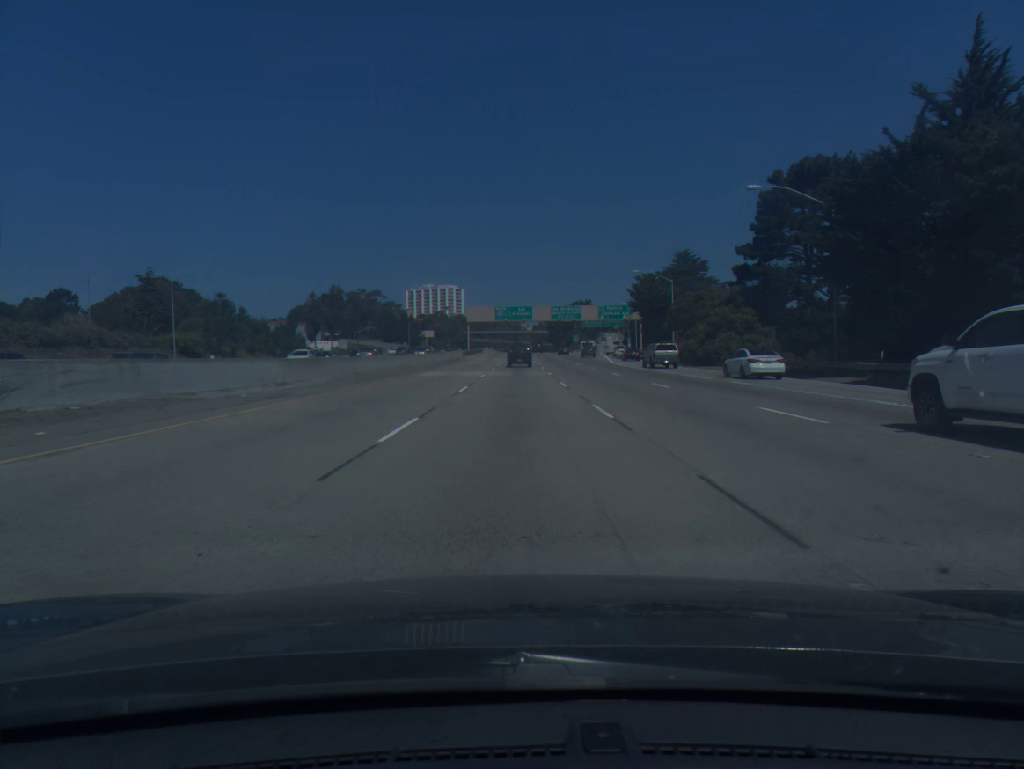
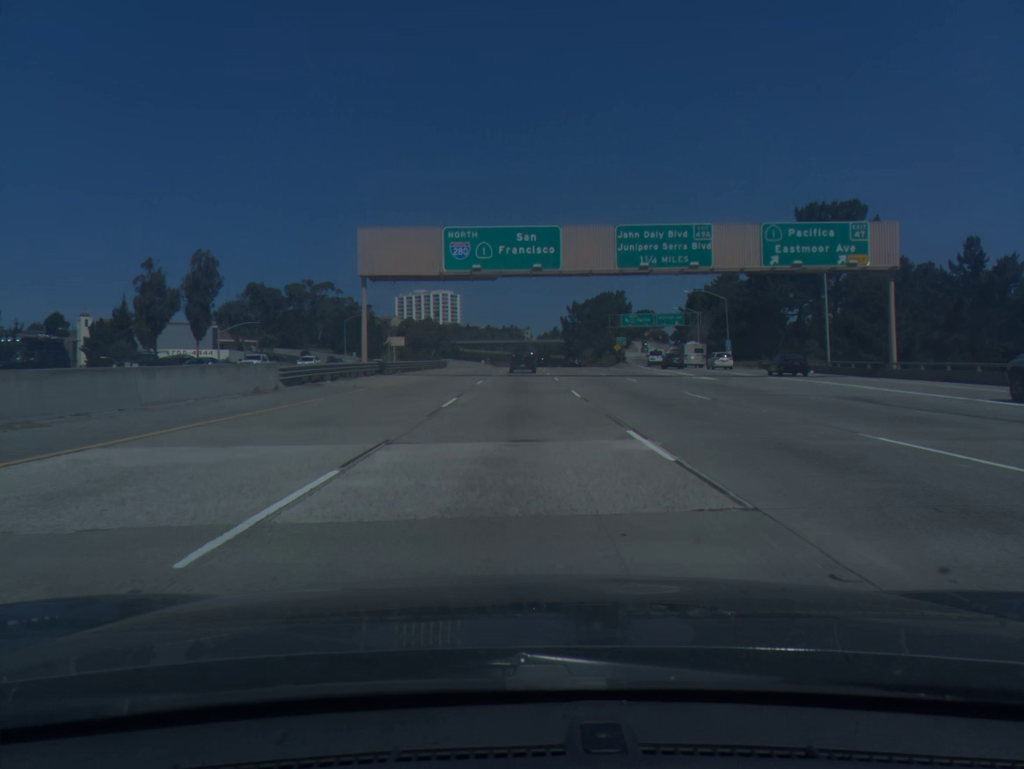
(+0.1, +93.6) m; 0°
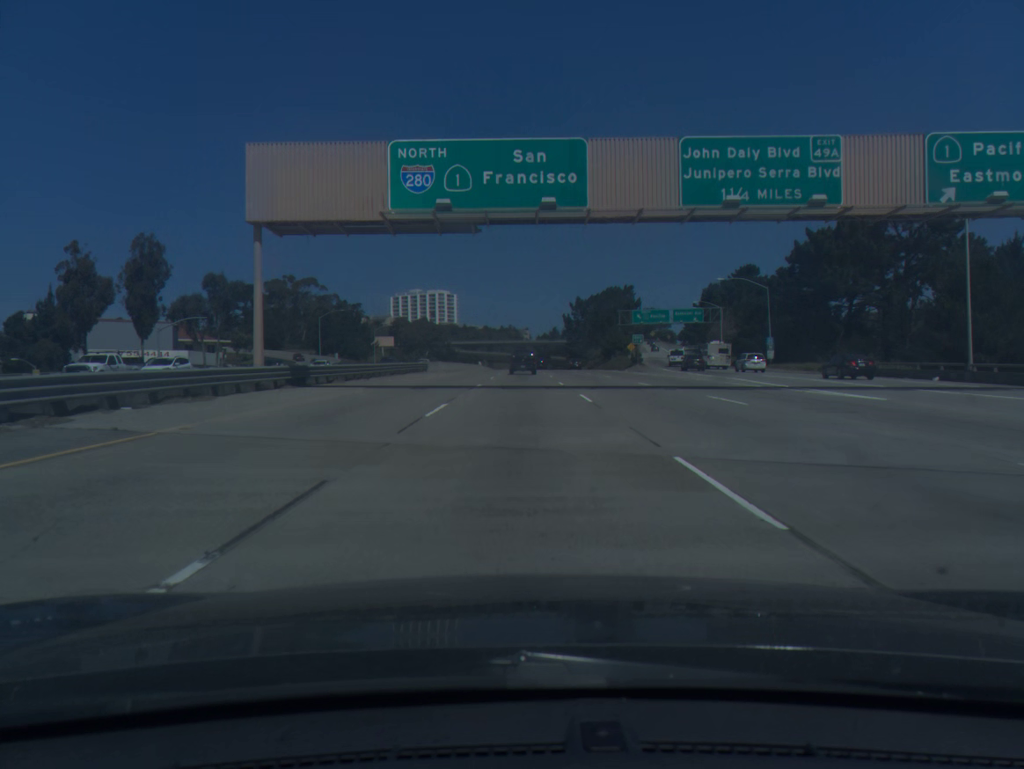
(0.0, +18.2) m; 0°
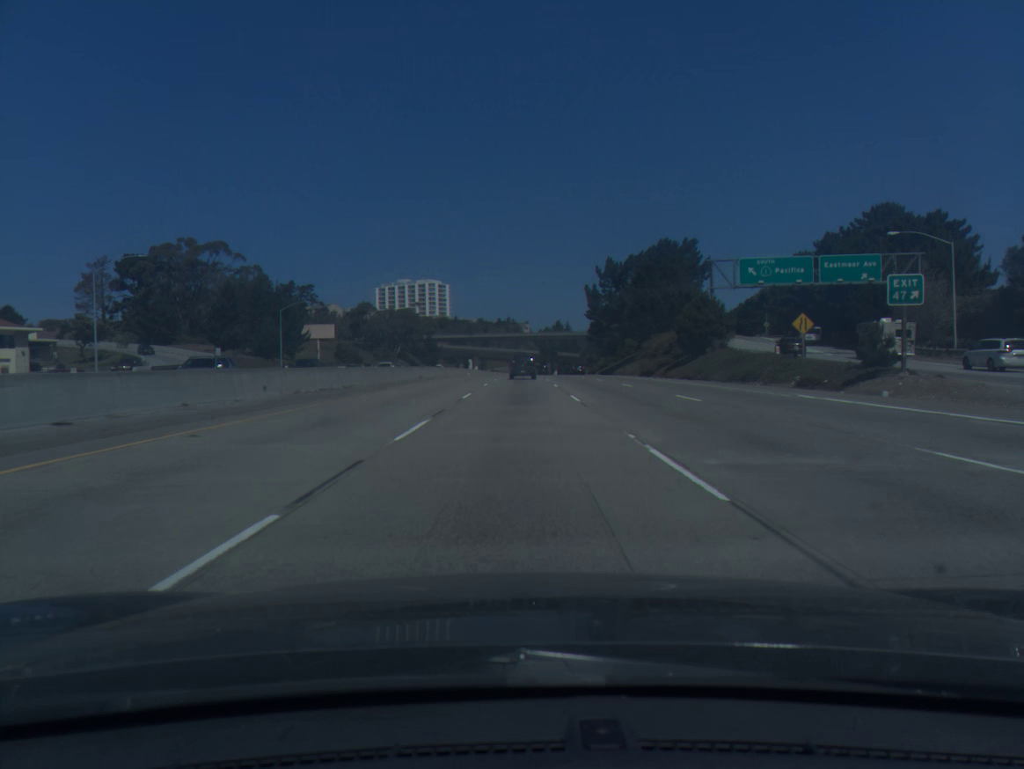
(+0.4, +71.5) m; 0°
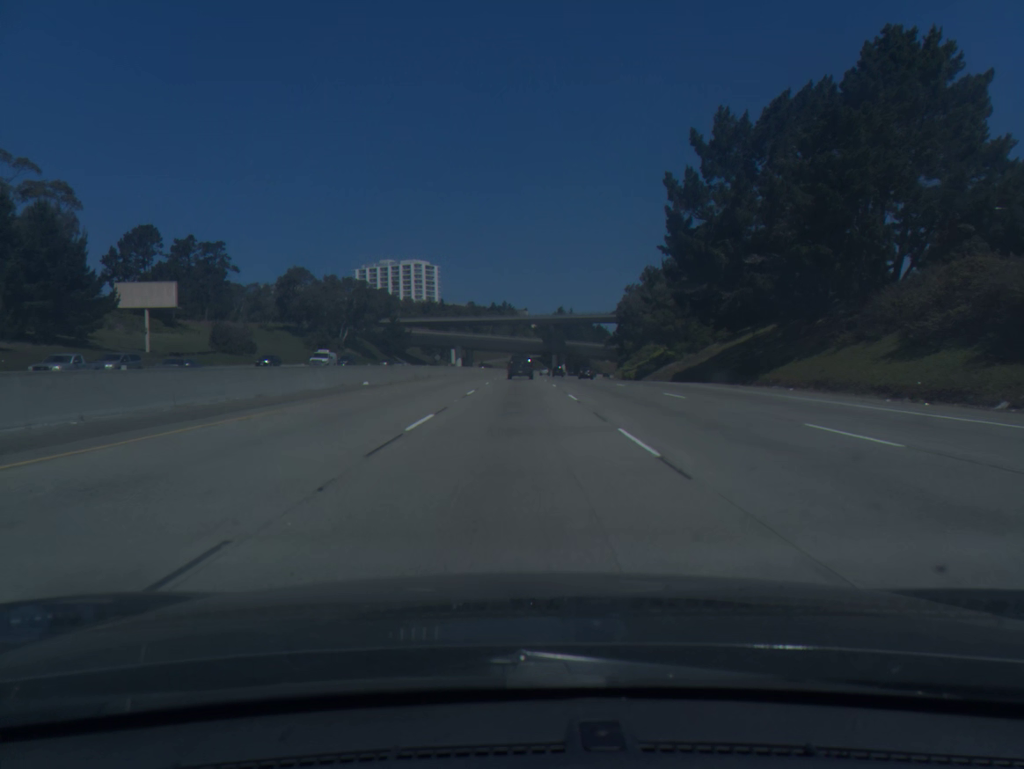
(+0.3, +71.1) m; 0°
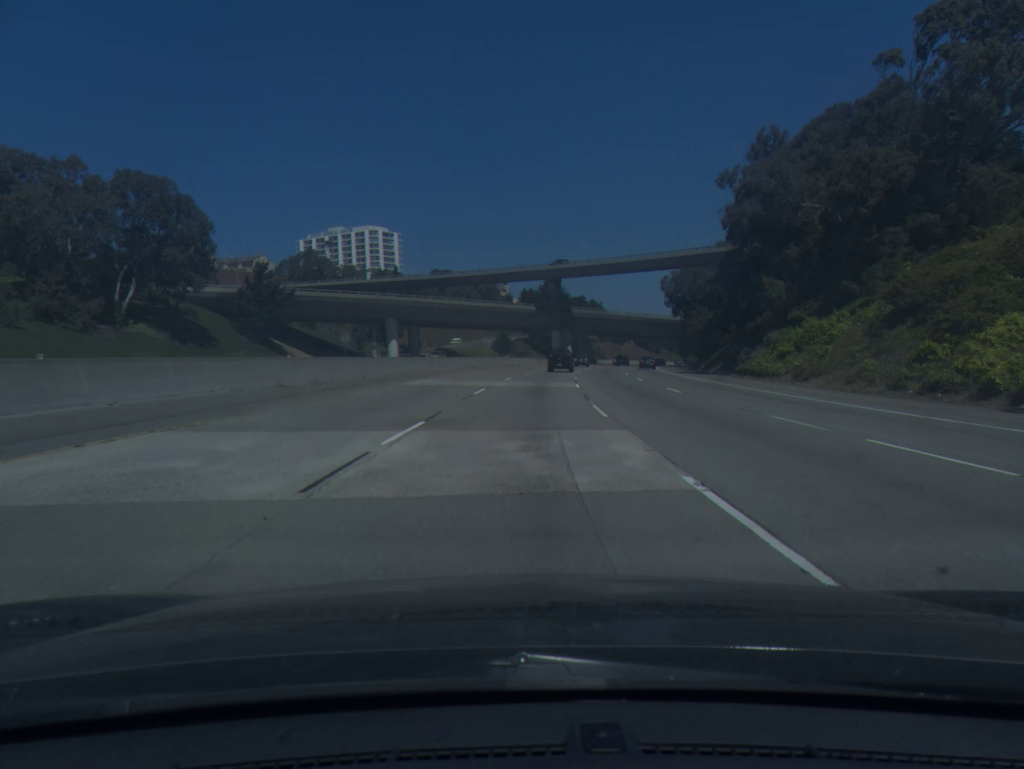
(+0.2, +89.9) m; +1°
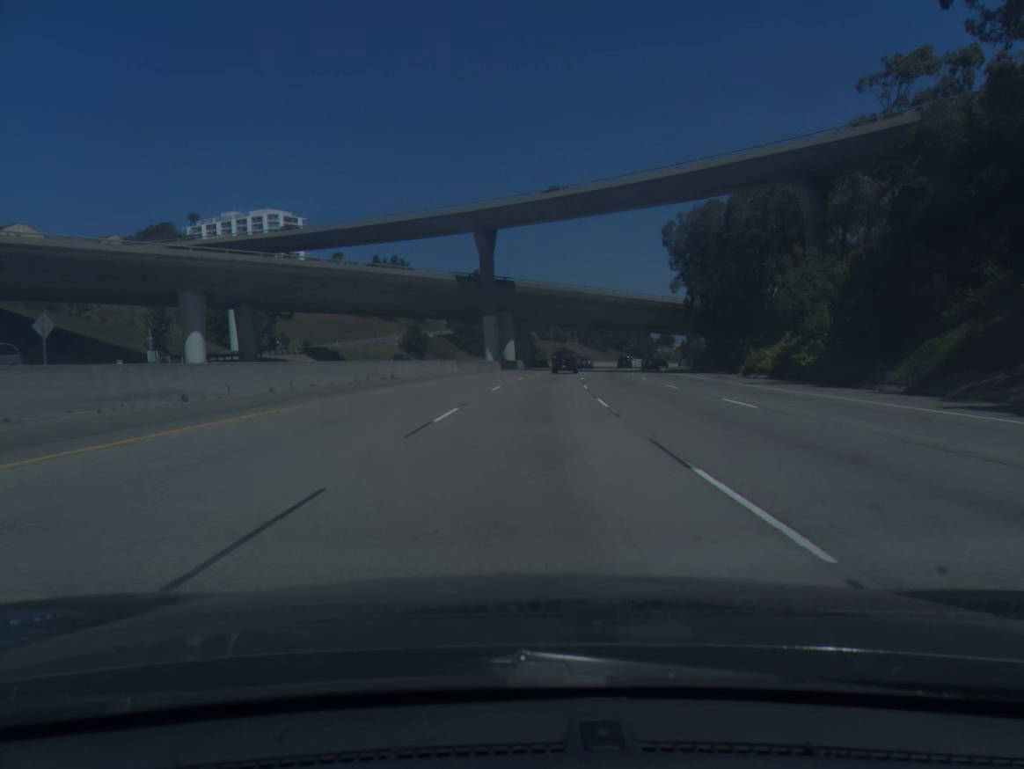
(+2.2, +54.6) m; +5°
